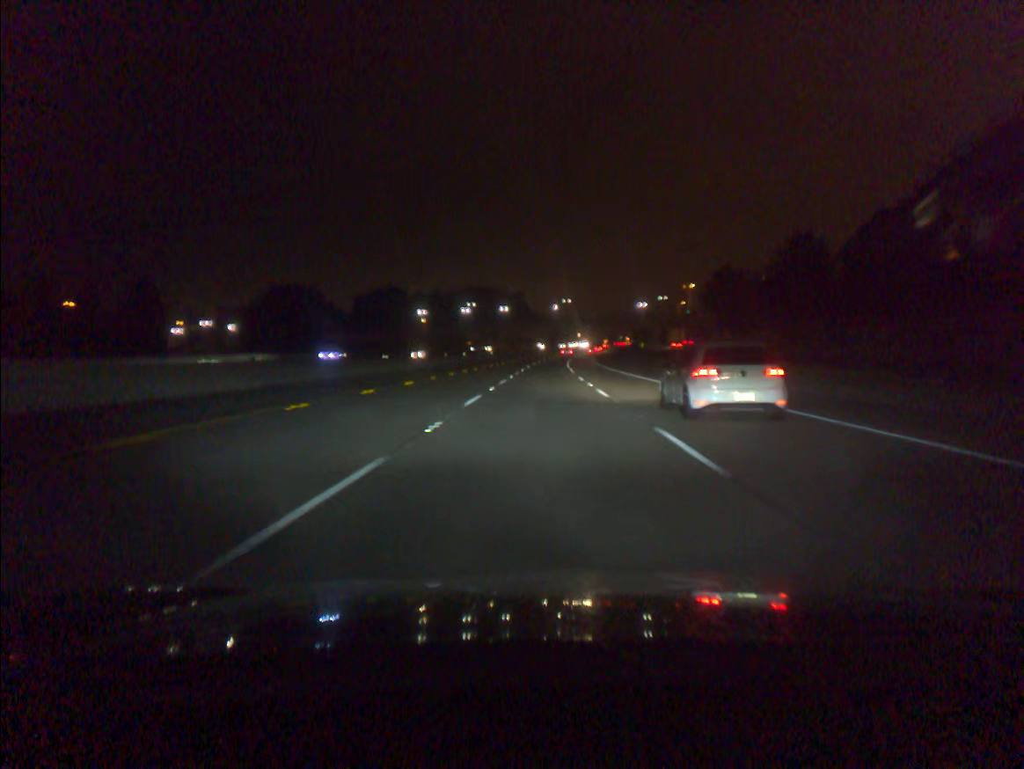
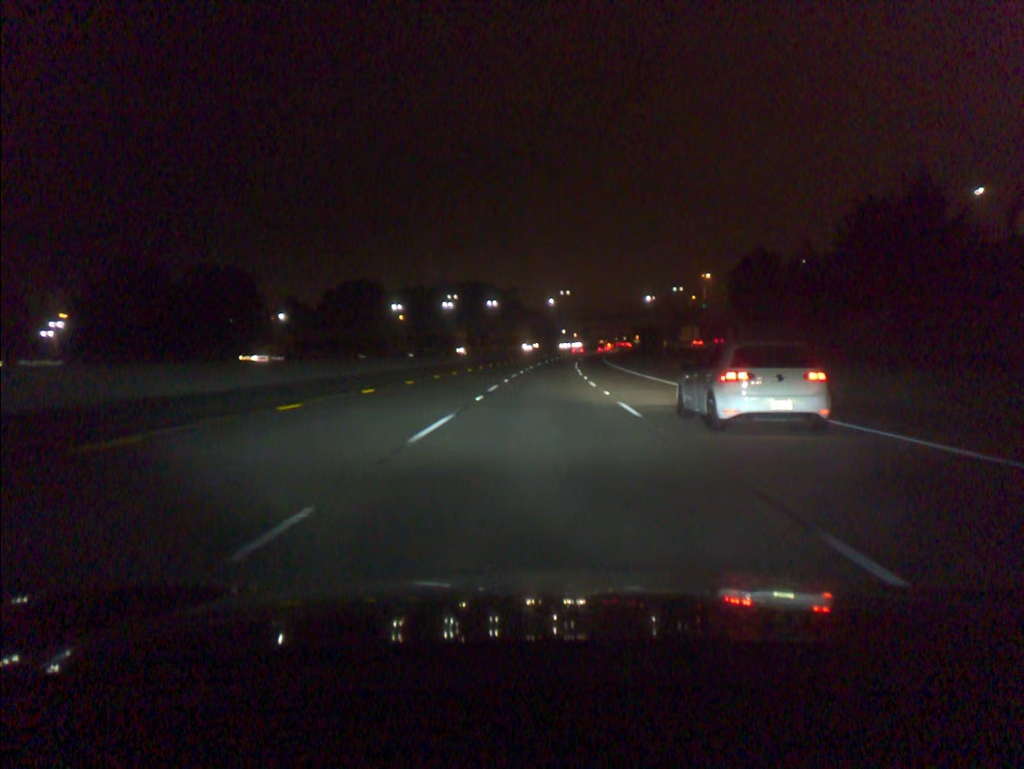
(+0.1, +36.6) m; 0°
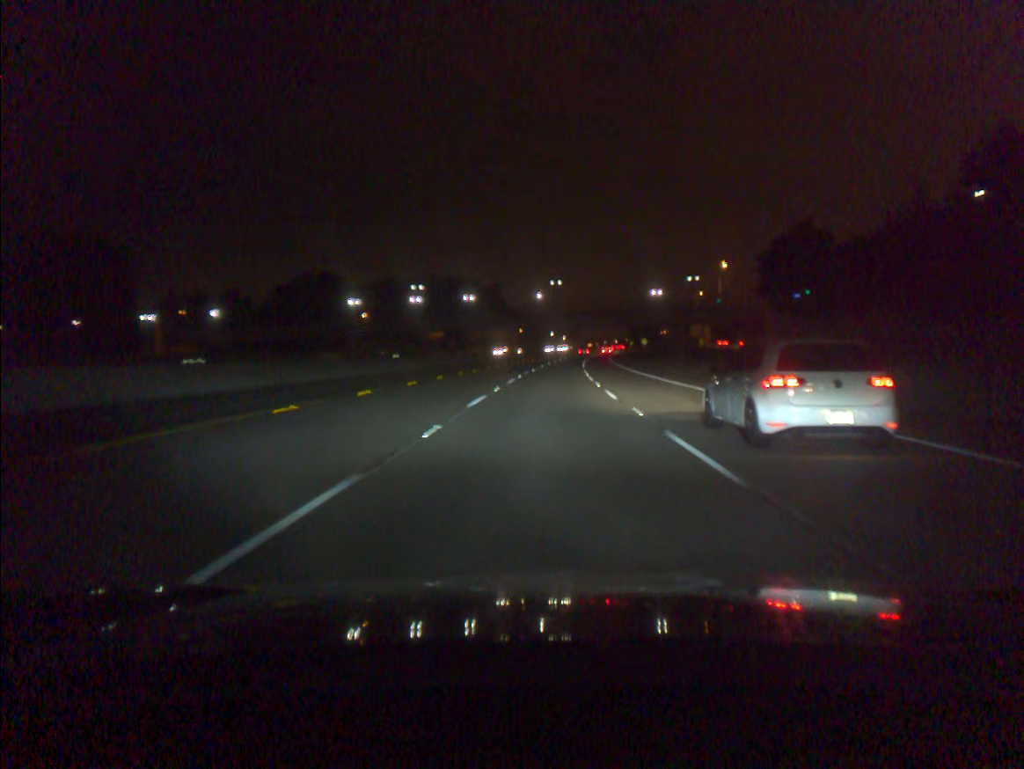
(+0.2, +36.7) m; +1°
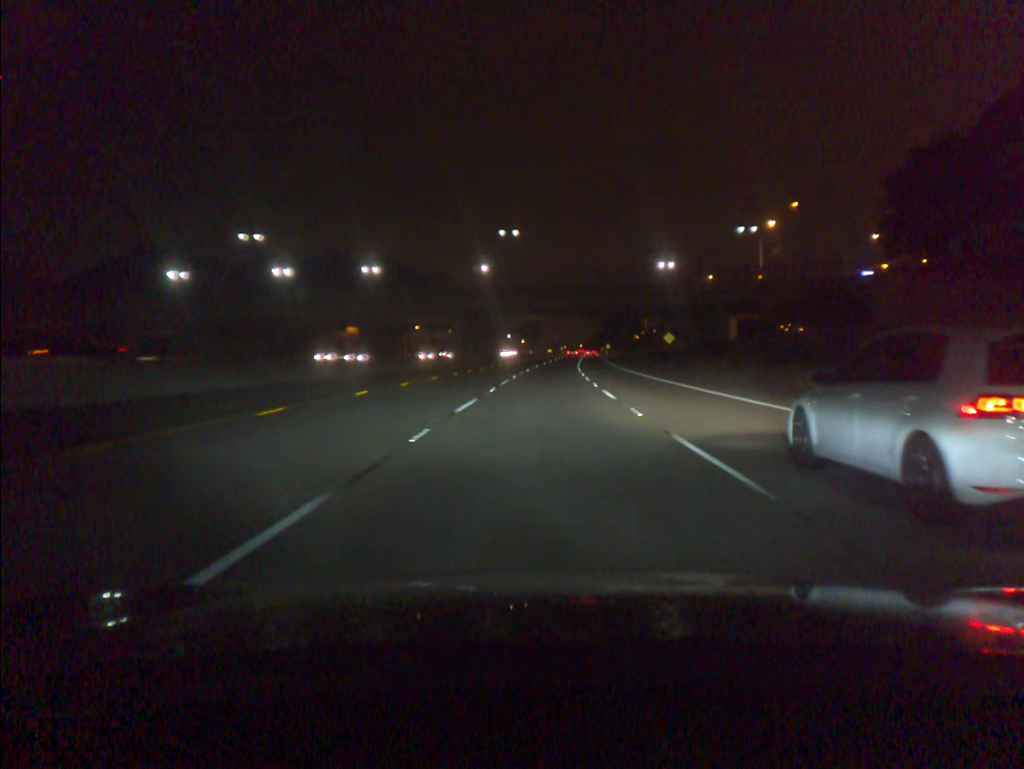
(+2.0, +73.1) m; +3°
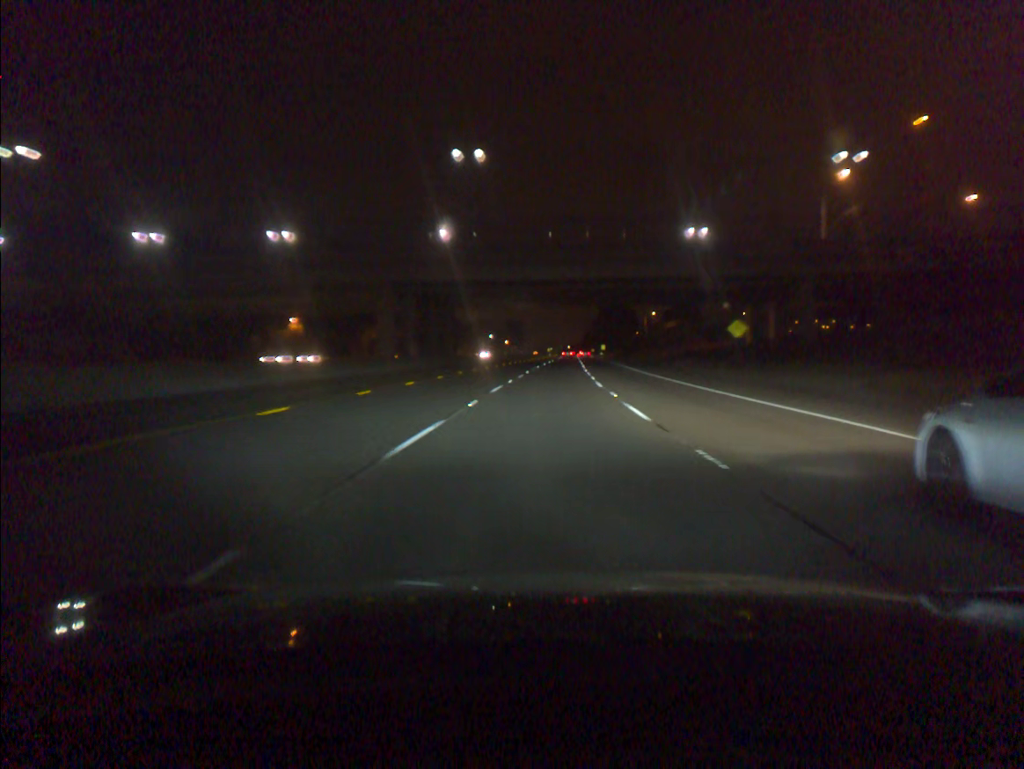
(+0.3, +36.5) m; +1°
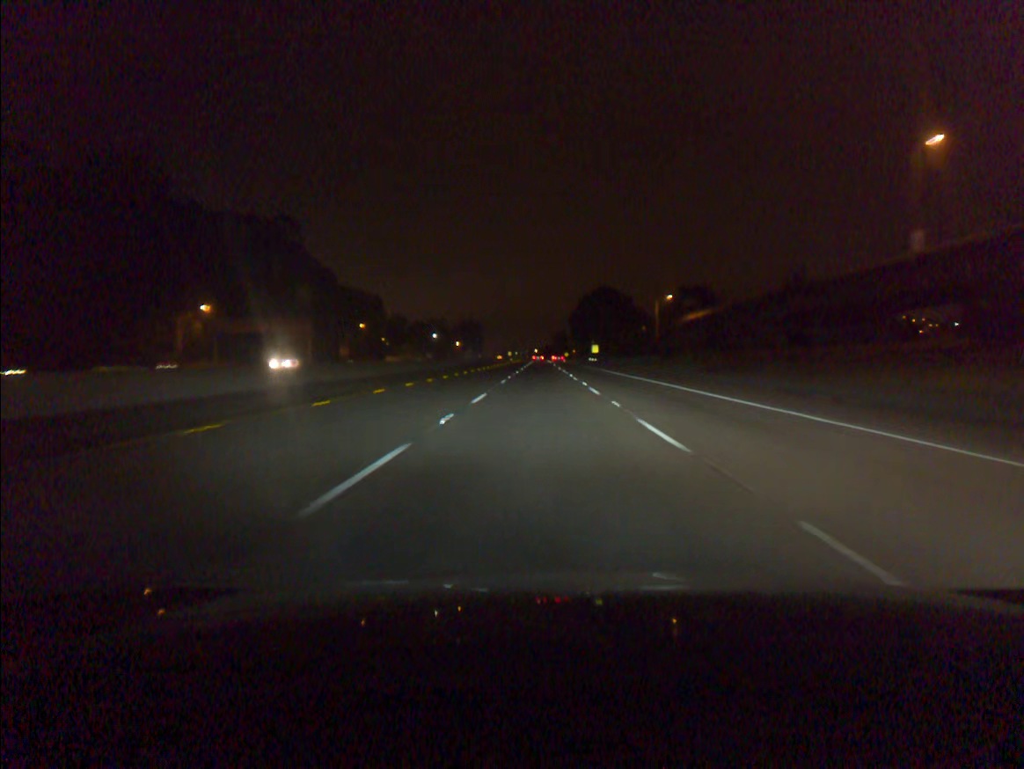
(+2.7, +91.1) m; +2°
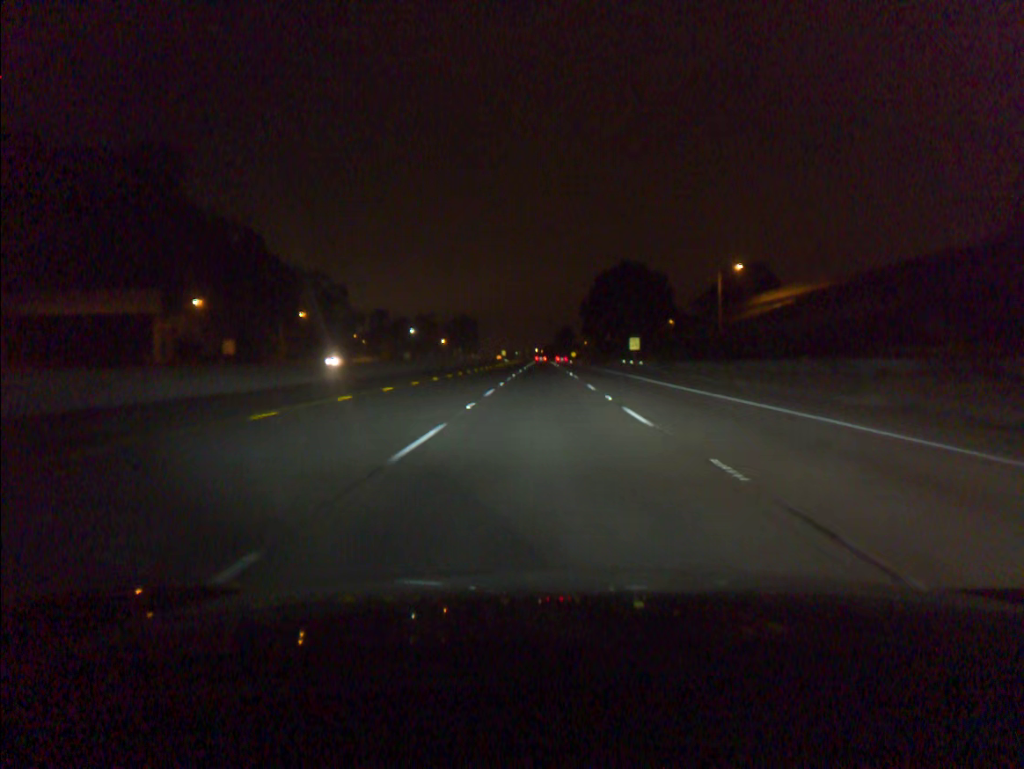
(-0.1, +54.8) m; 0°
